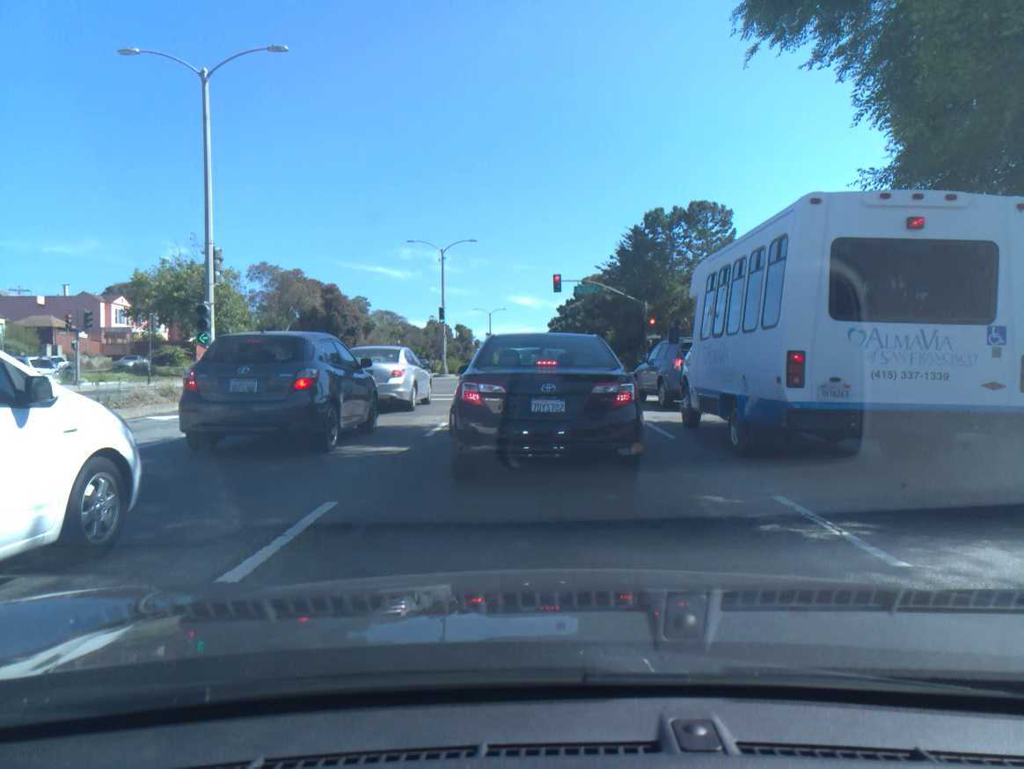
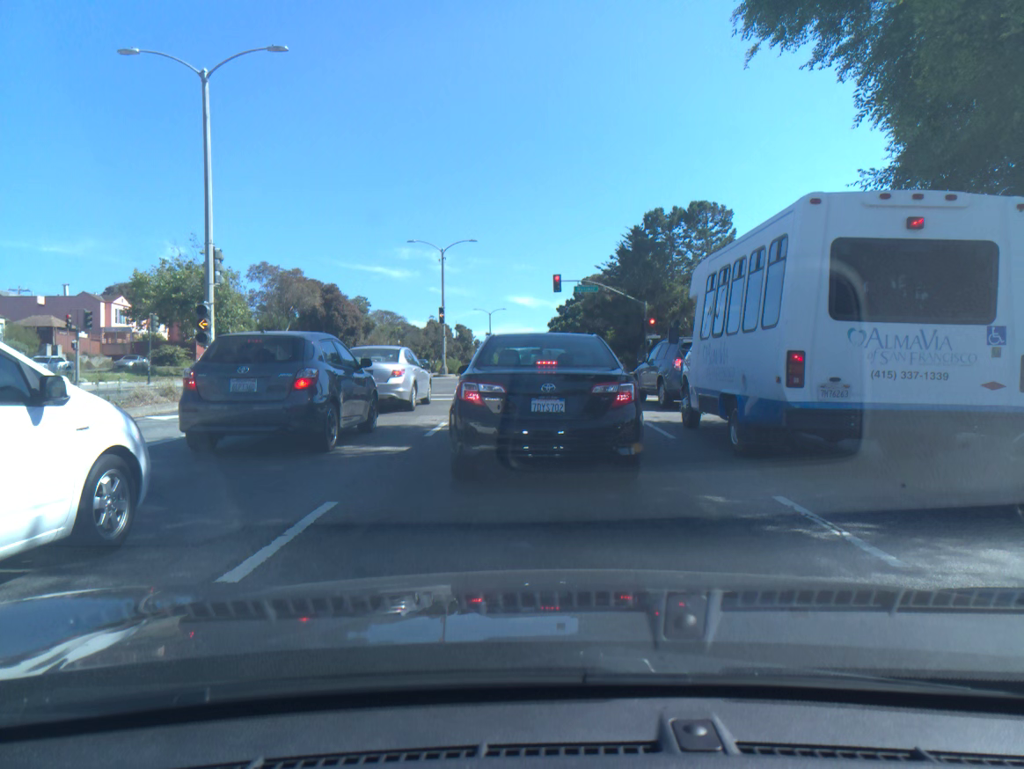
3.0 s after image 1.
(0.0, +0.1) m; 0°
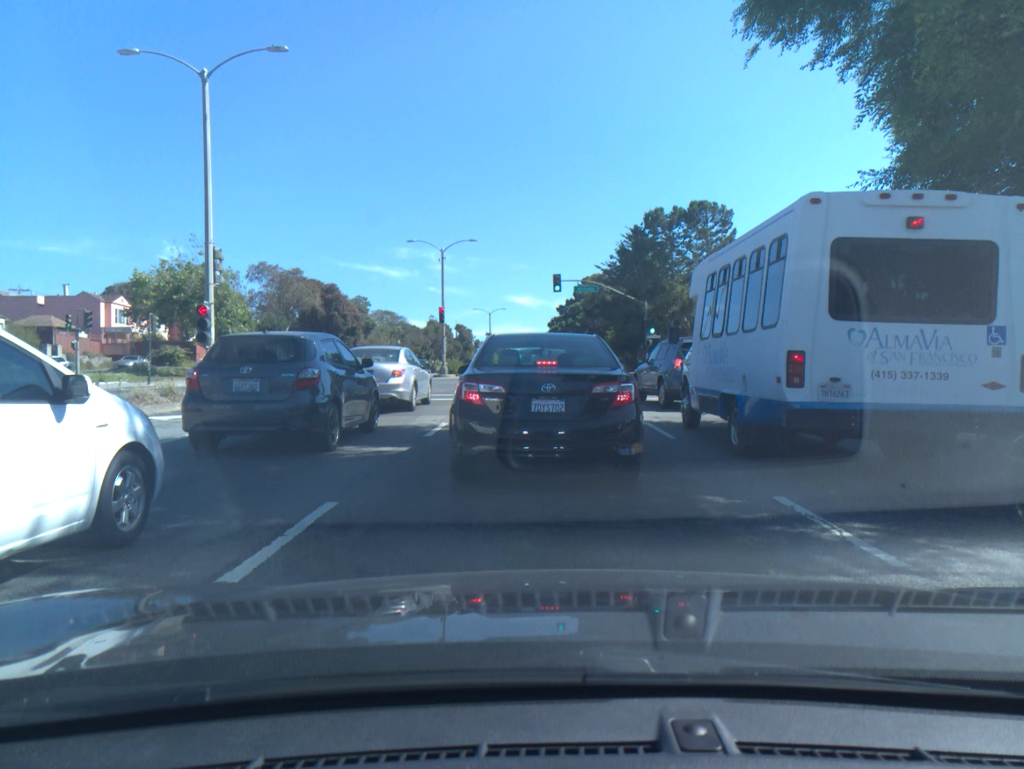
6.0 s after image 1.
(0.0, 0.0) m; 0°
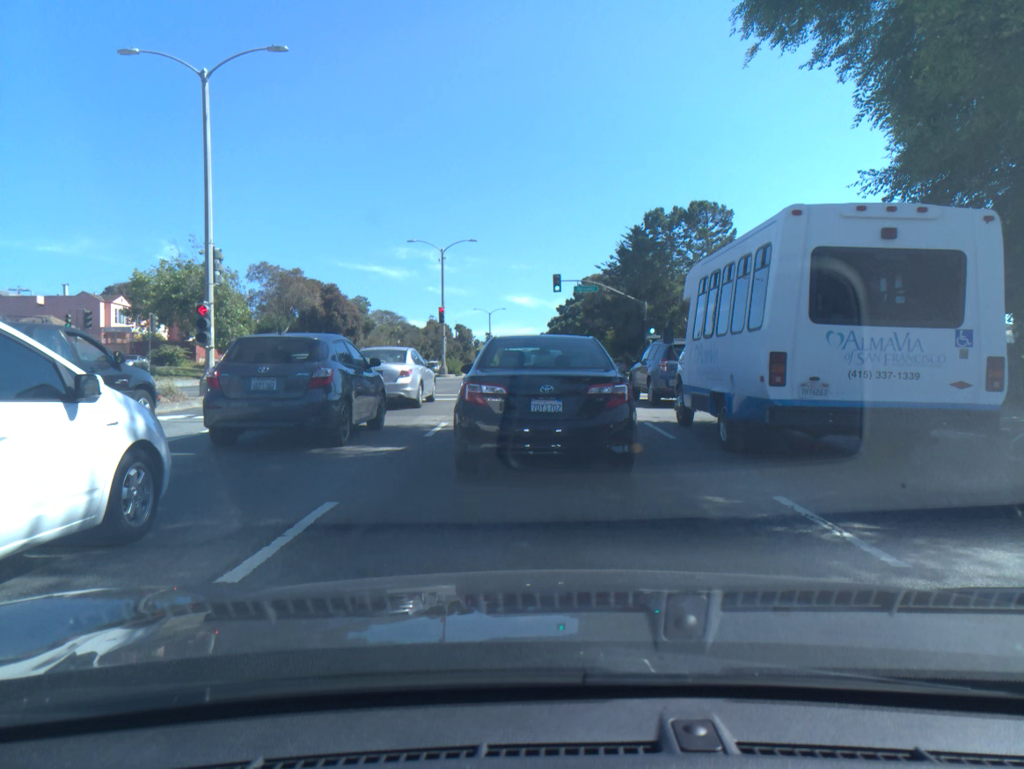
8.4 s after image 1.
(0.0, 0.0) m; +1°
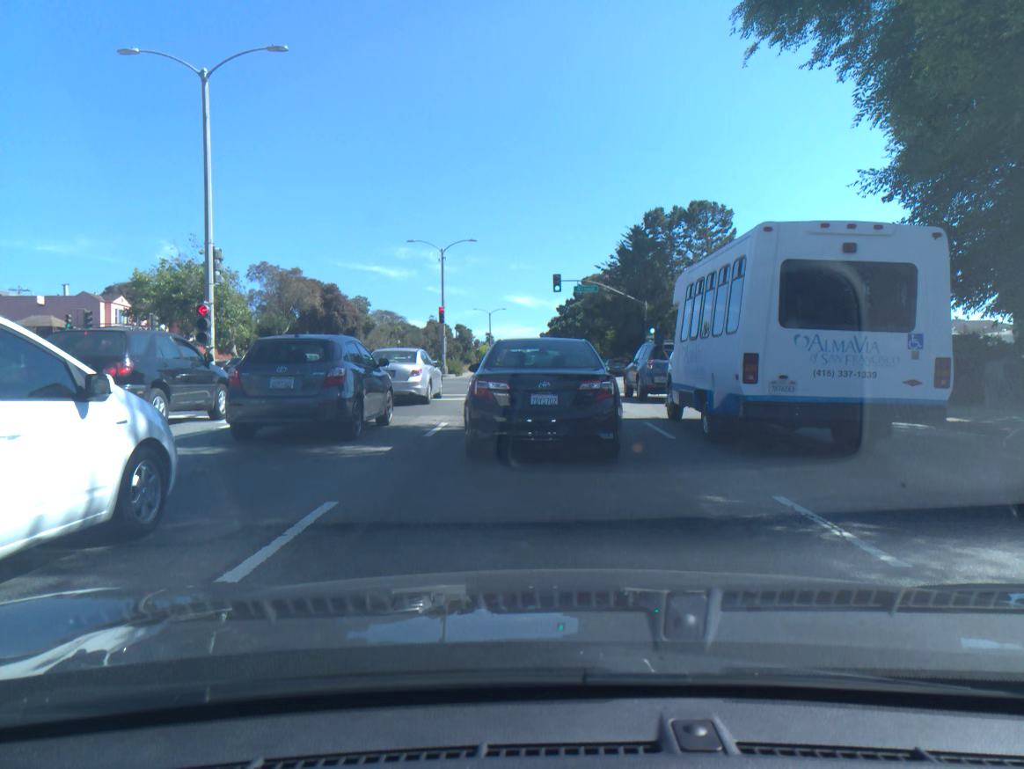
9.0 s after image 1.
(0.0, 0.0) m; 0°
